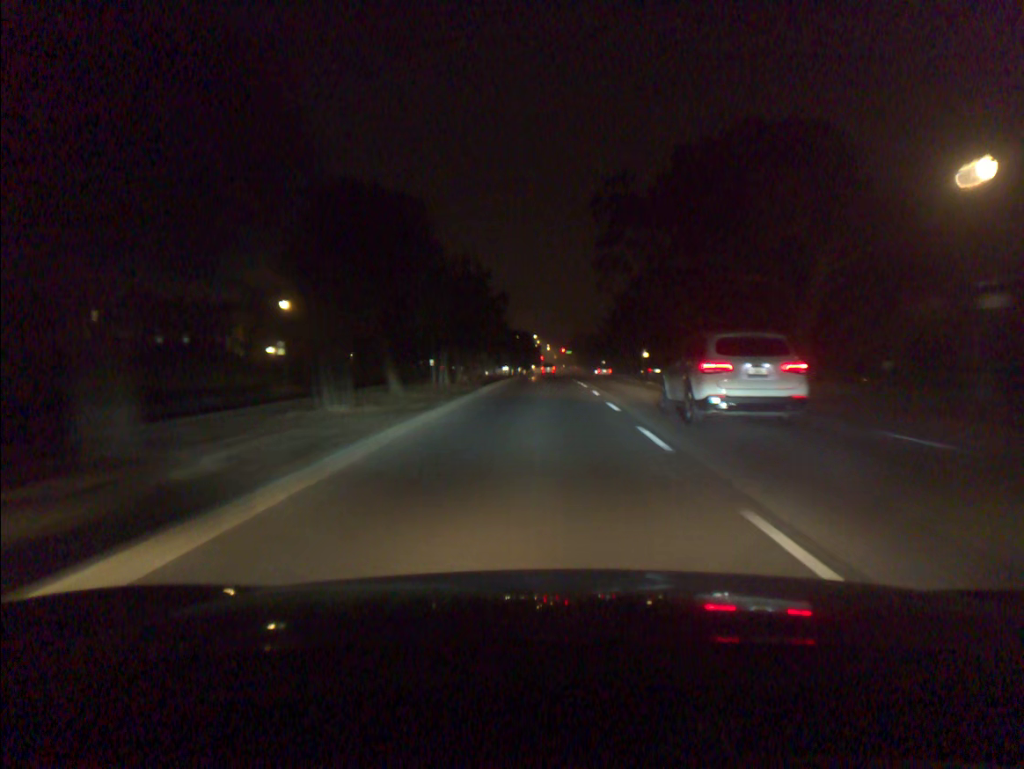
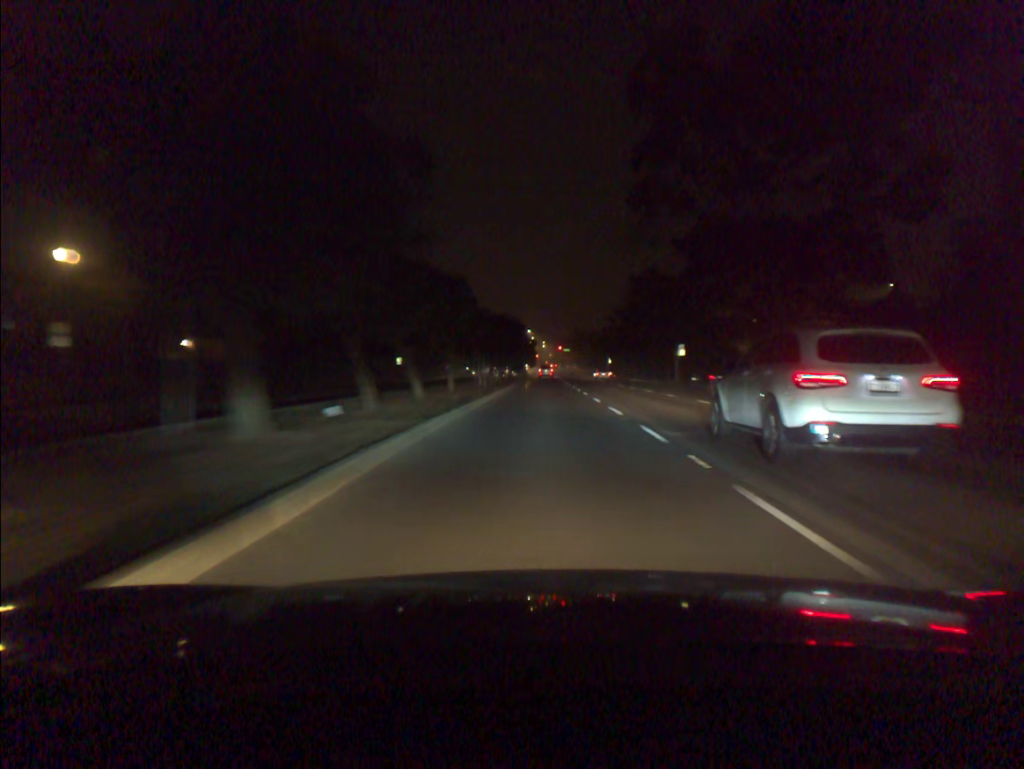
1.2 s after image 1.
(0.0, +27.2) m; 0°
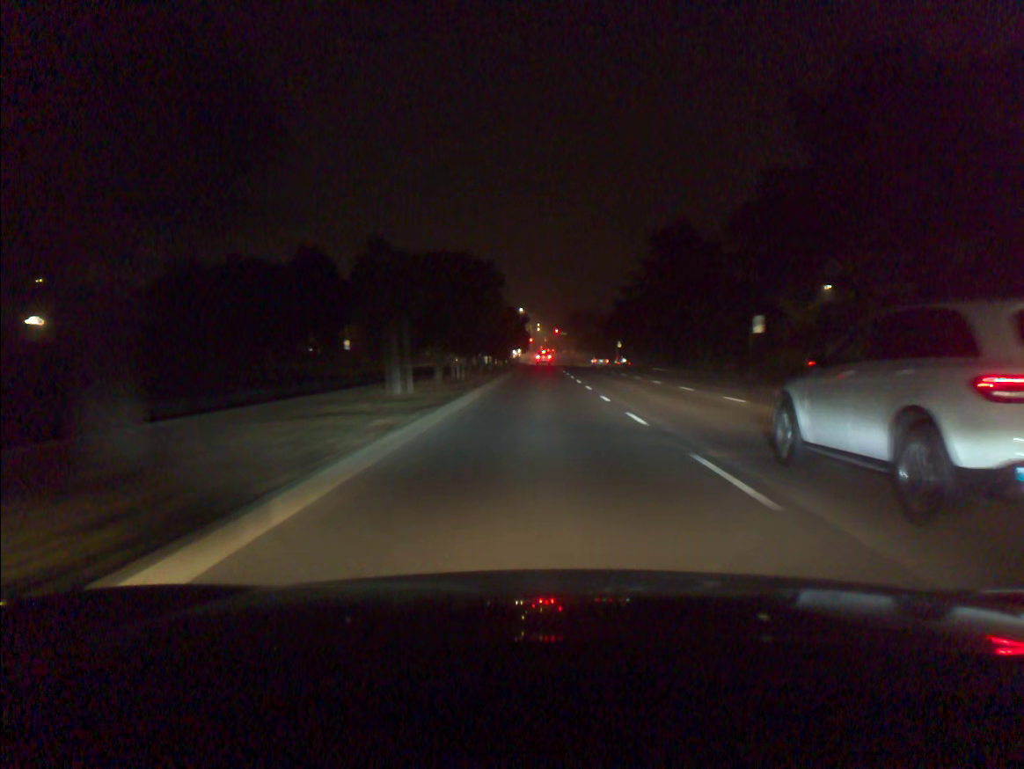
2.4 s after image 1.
(+0.1, +26.6) m; 0°
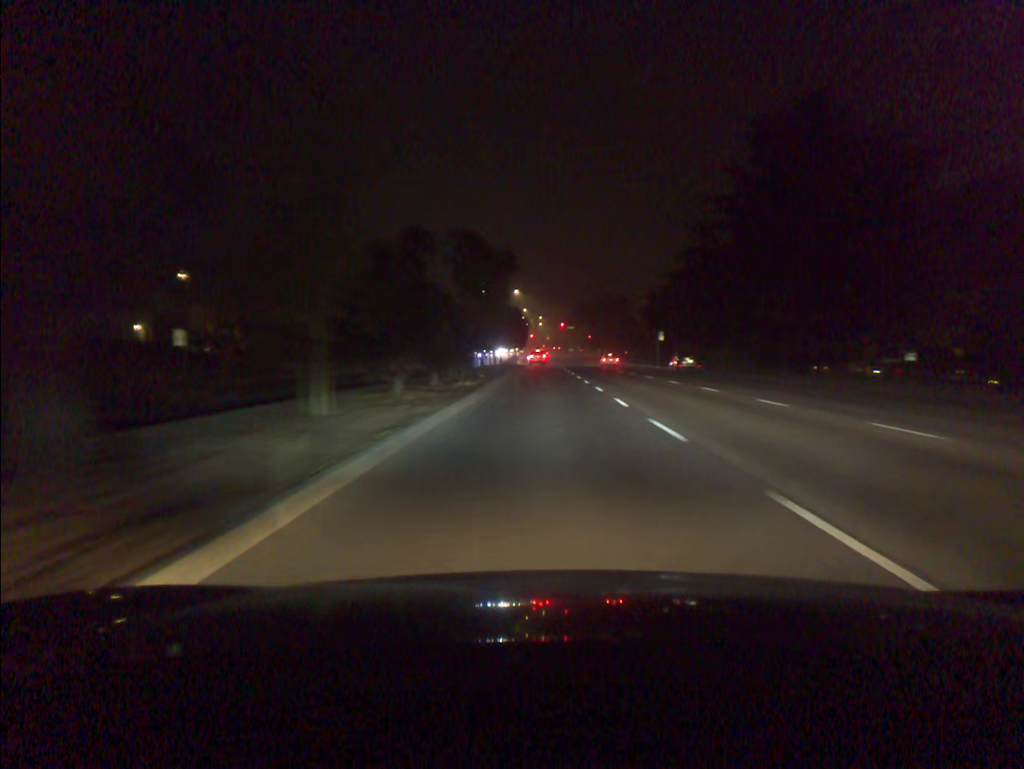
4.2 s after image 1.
(-0.1, +39.1) m; 0°
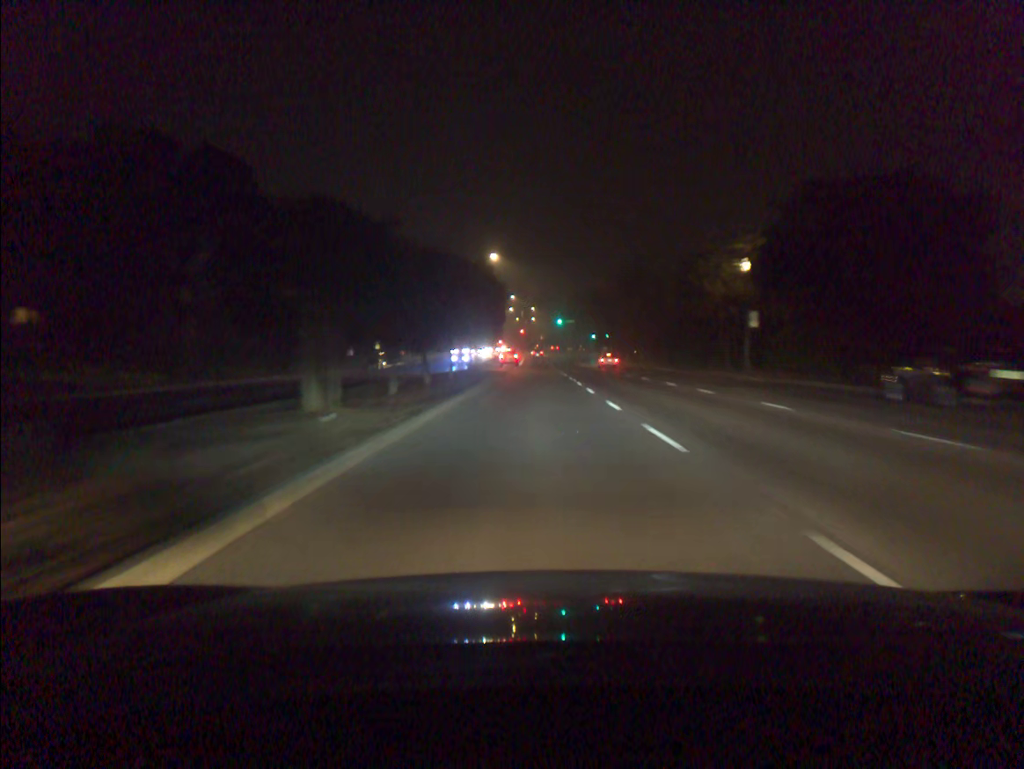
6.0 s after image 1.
(+0.3, +37.3) m; +1°
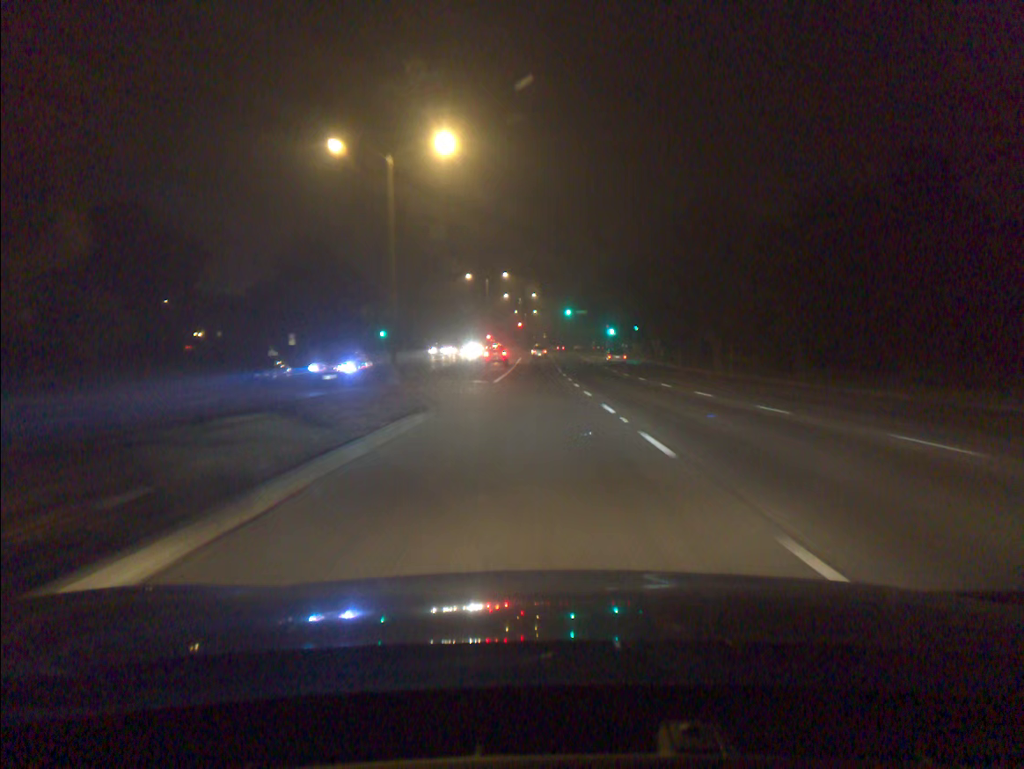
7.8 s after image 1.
(0.0, +35.5) m; 0°
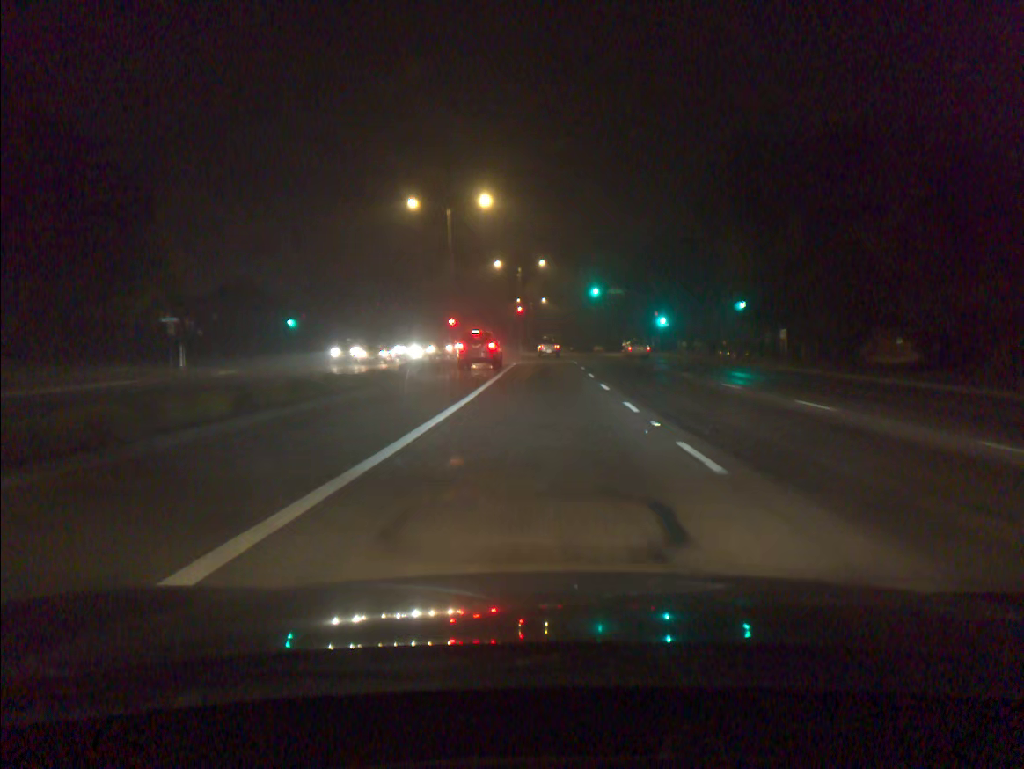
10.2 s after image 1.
(-0.3, +45.0) m; -1°
